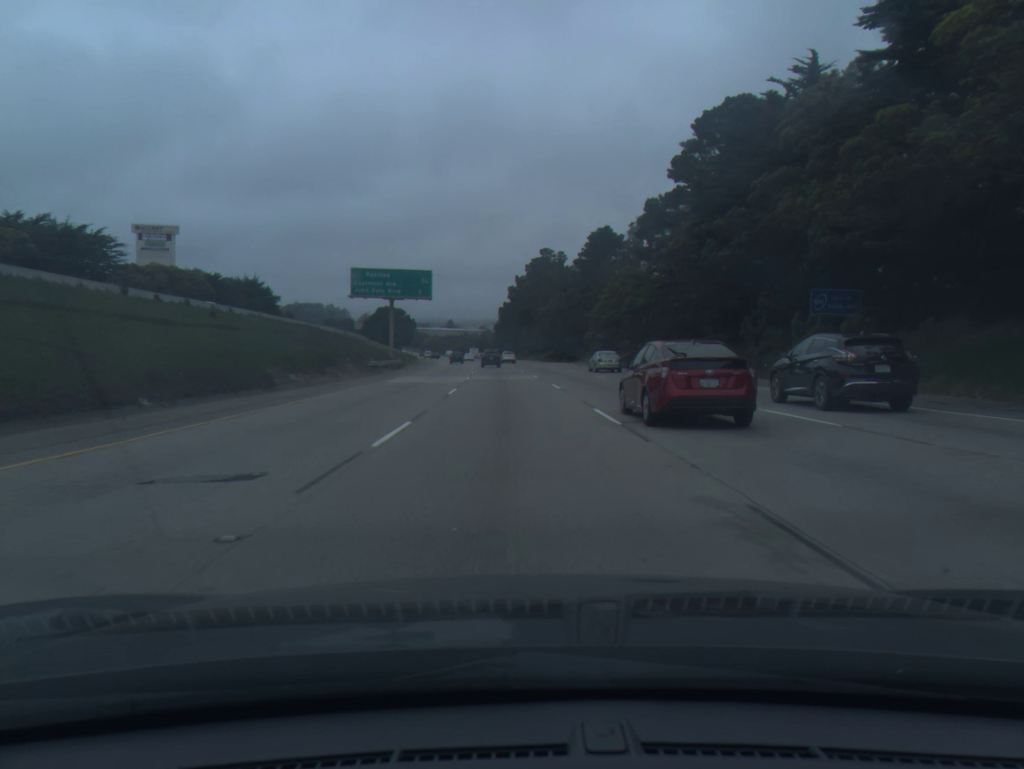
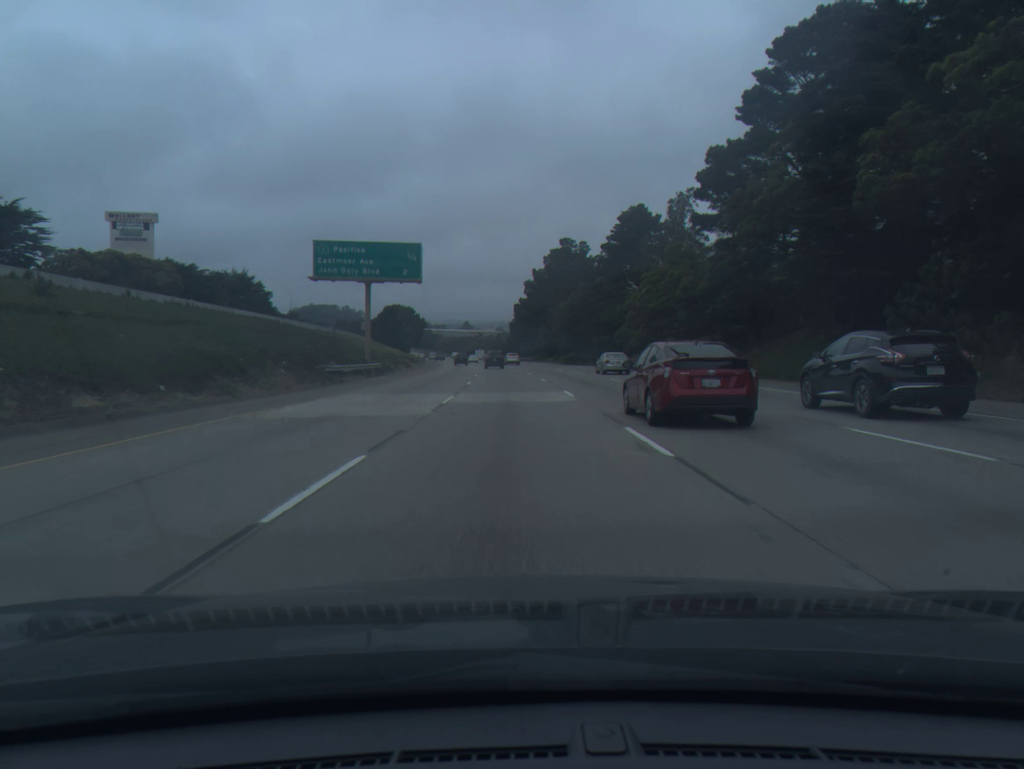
(-0.2, +18.7) m; -1°
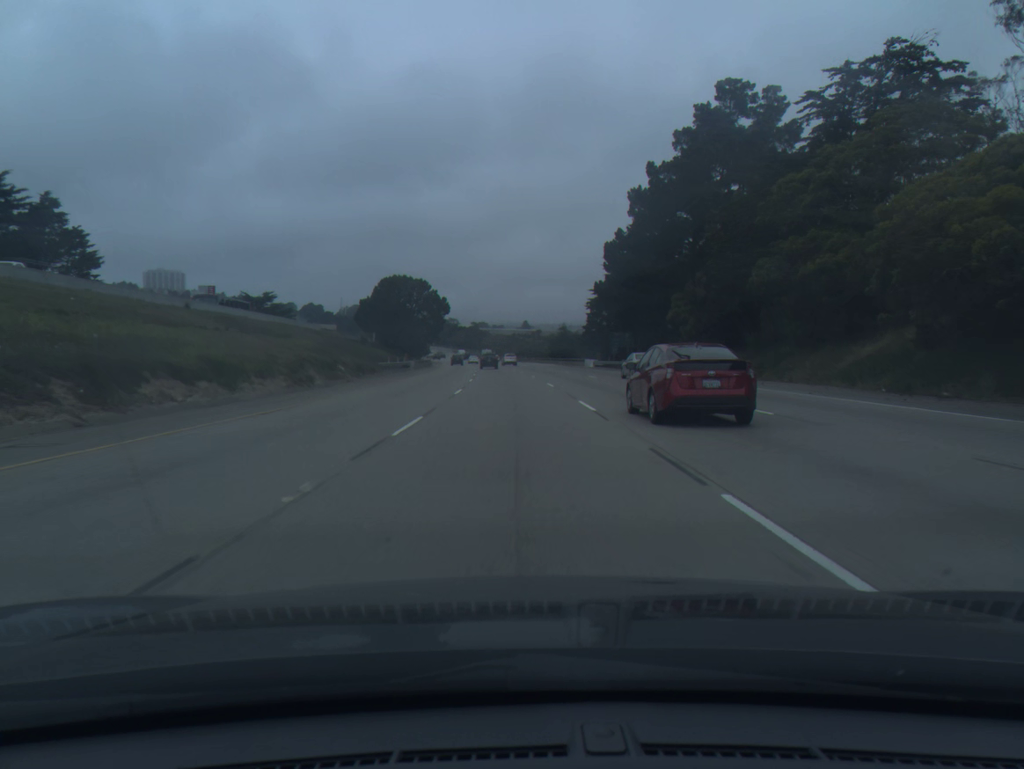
(-3.5, +94.0) m; -4°
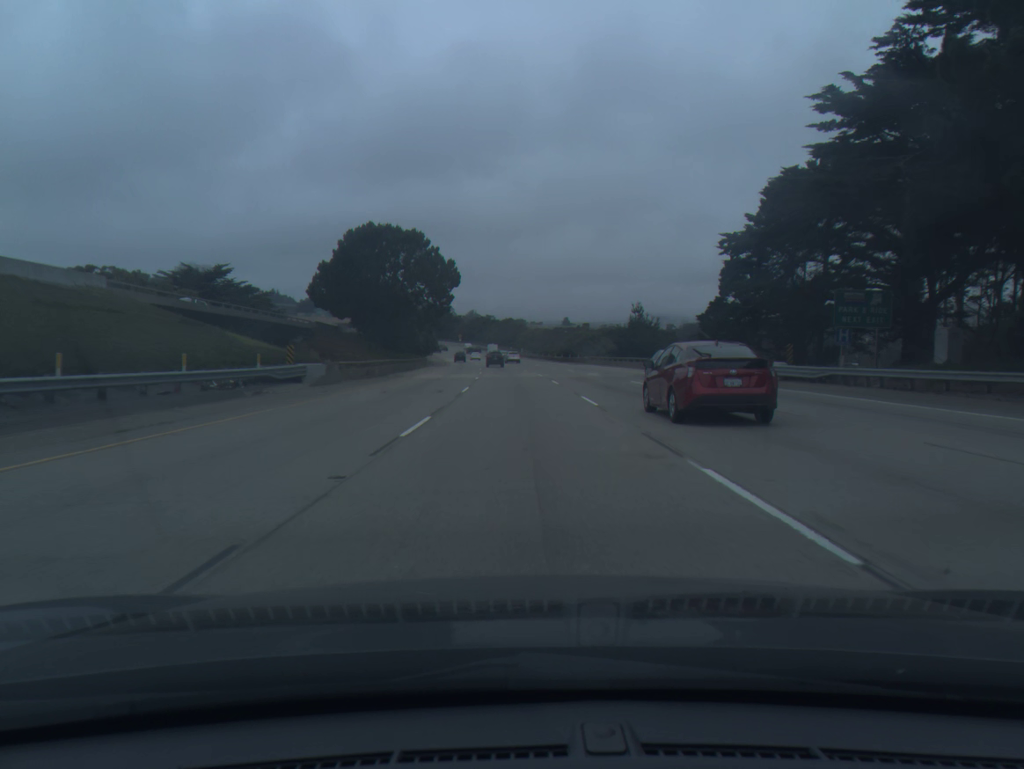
(-1.5, +56.7) m; -3°
